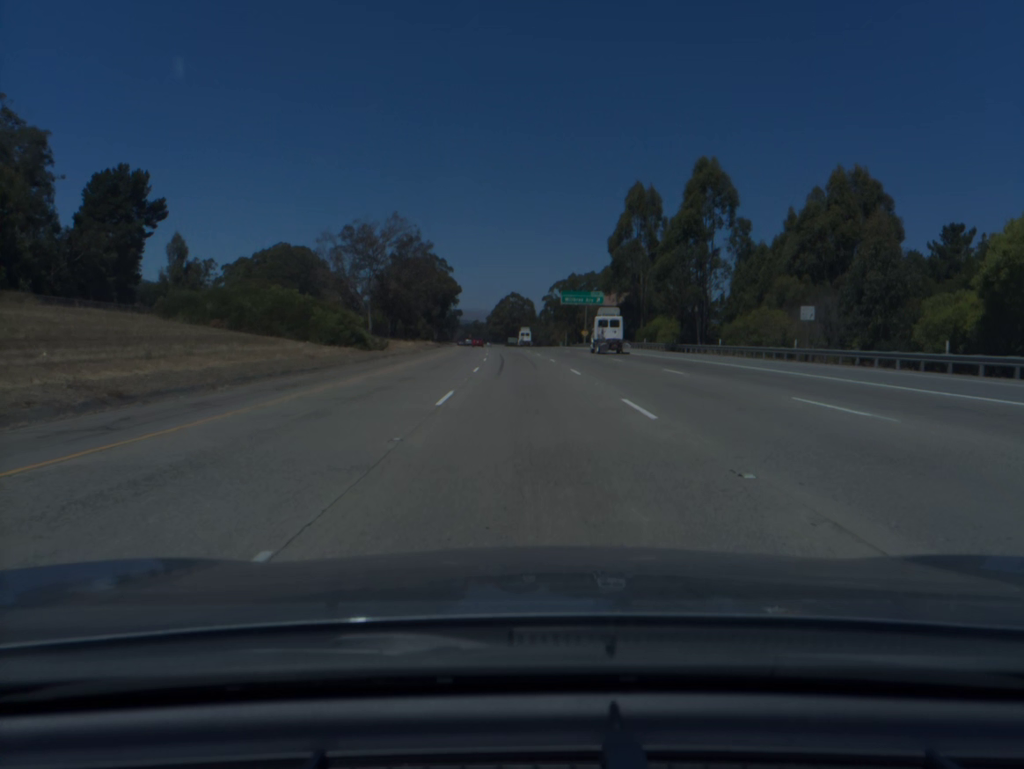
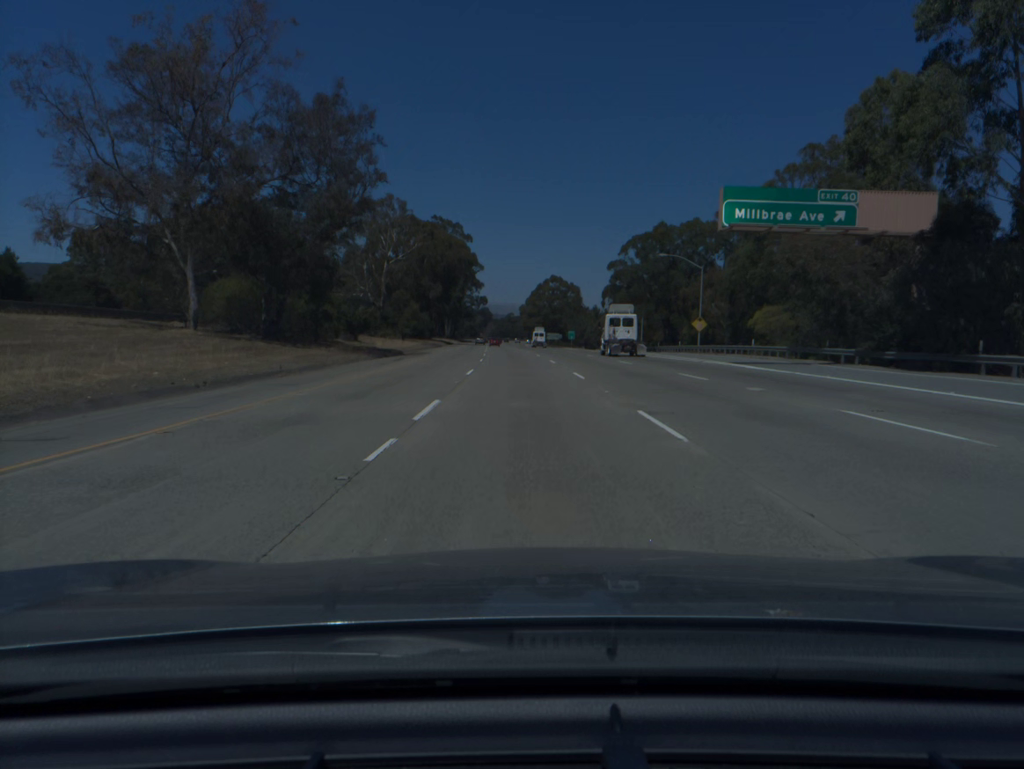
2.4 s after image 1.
(-1.8, +75.6) m; -3°
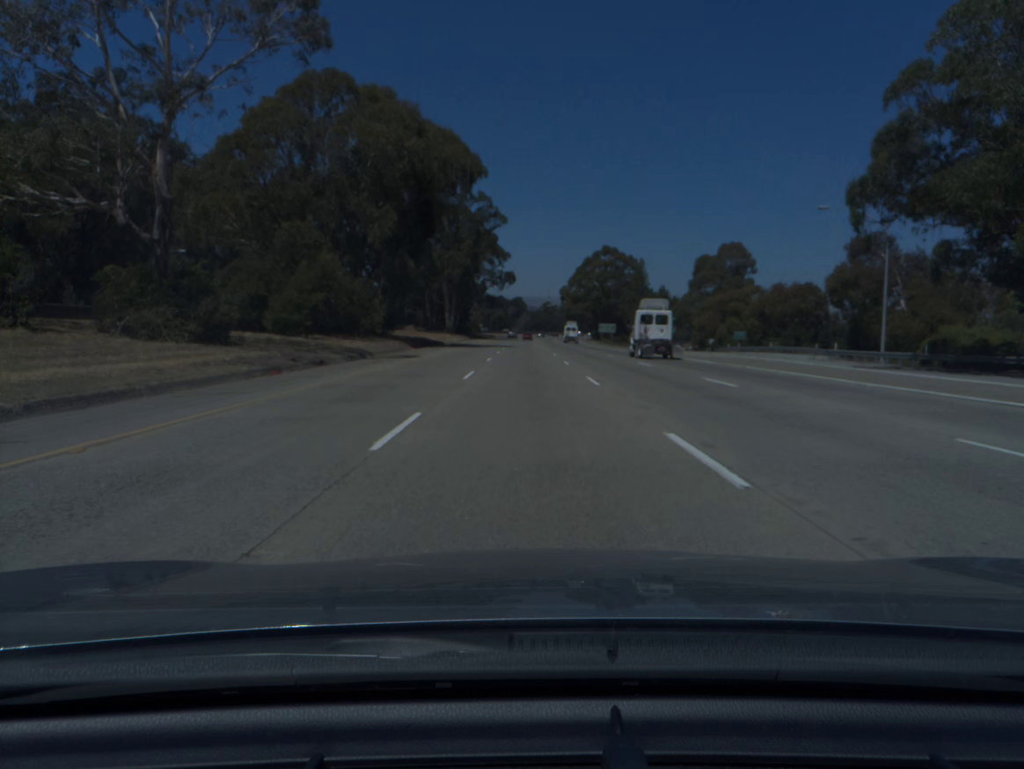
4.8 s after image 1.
(-1.8, +76.0) m; -3°
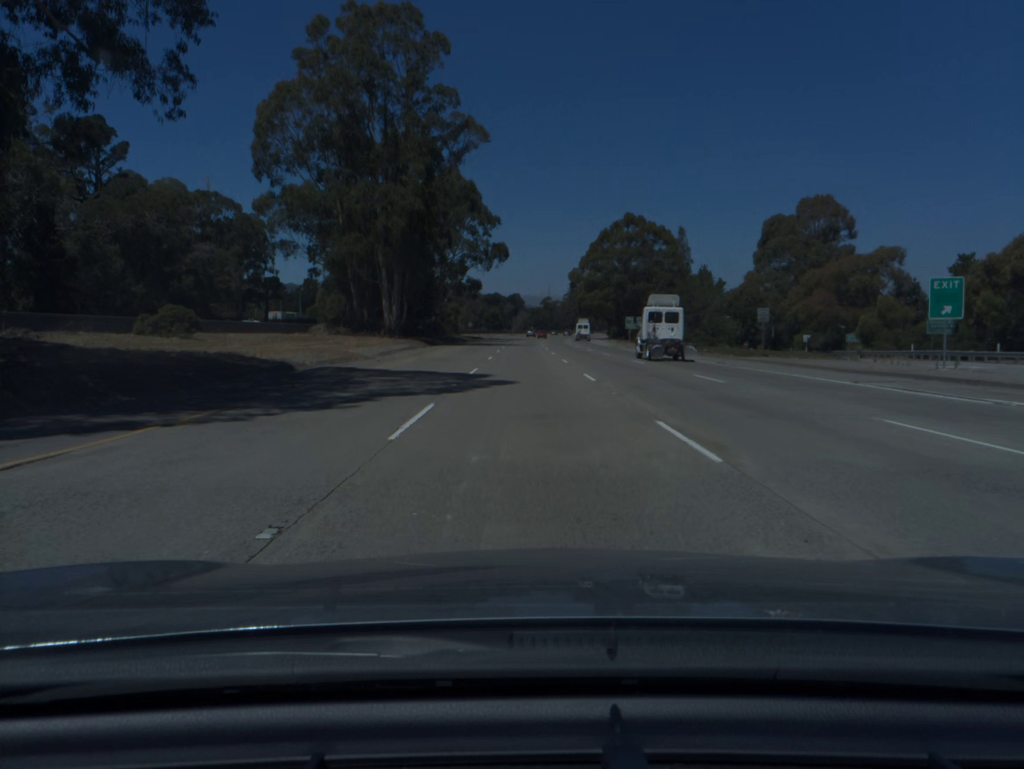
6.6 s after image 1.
(-0.1, +56.9) m; 0°
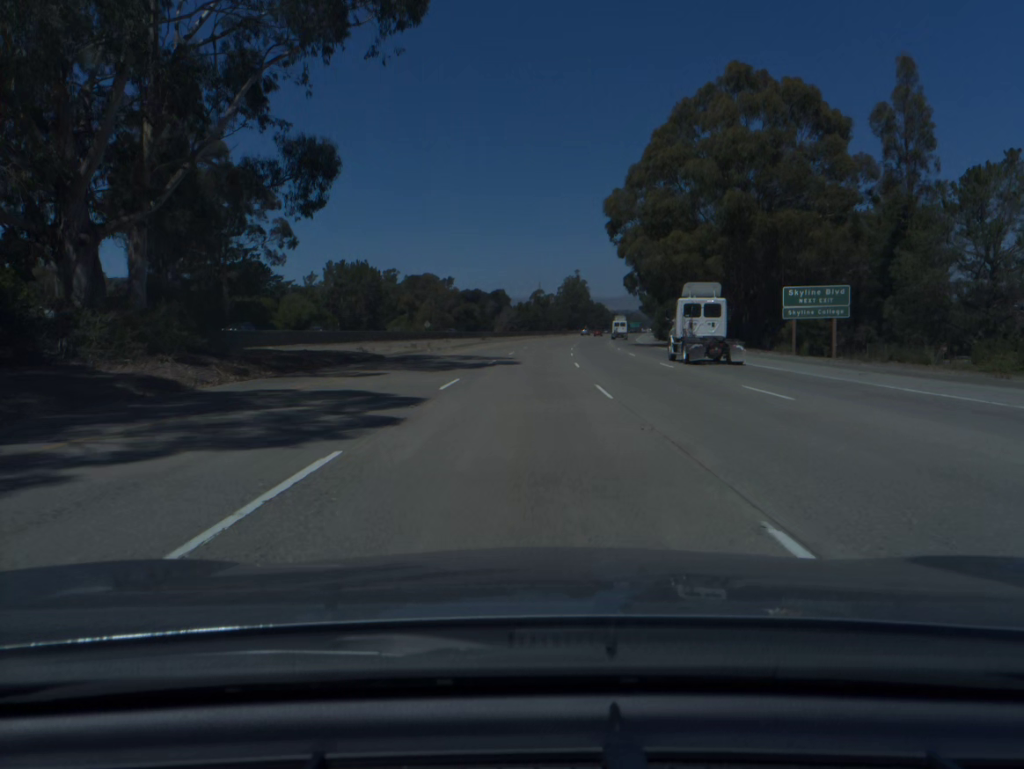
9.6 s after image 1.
(+0.4, +94.4) m; +1°
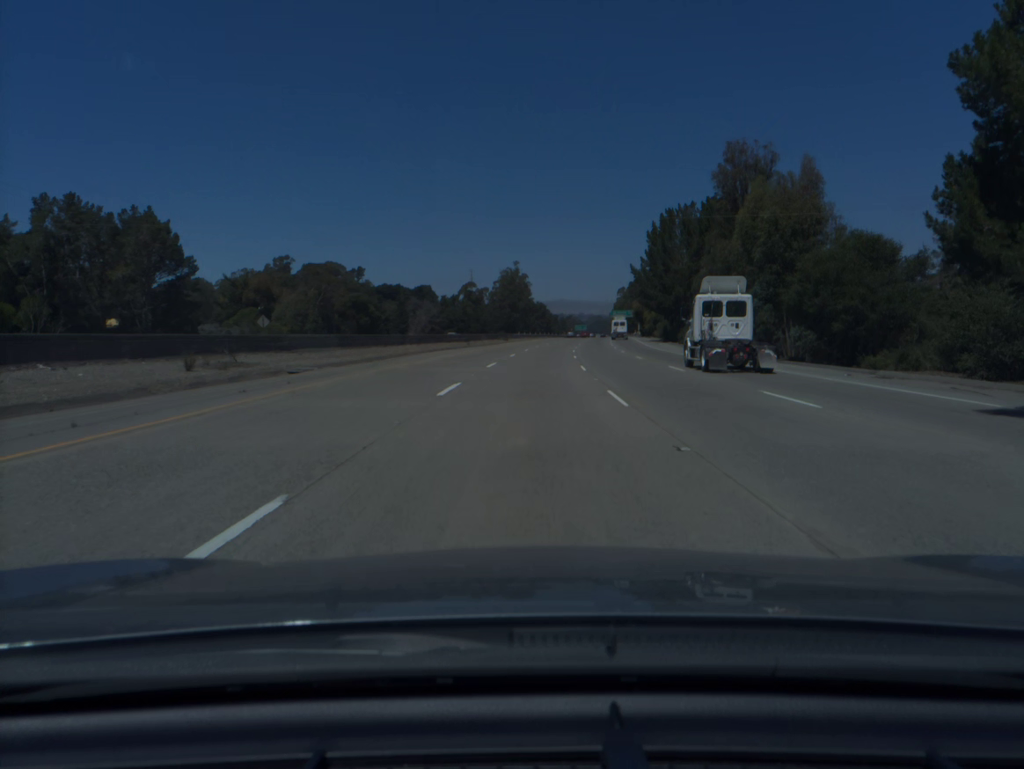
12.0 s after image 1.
(+2.7, +75.1) m; +4°
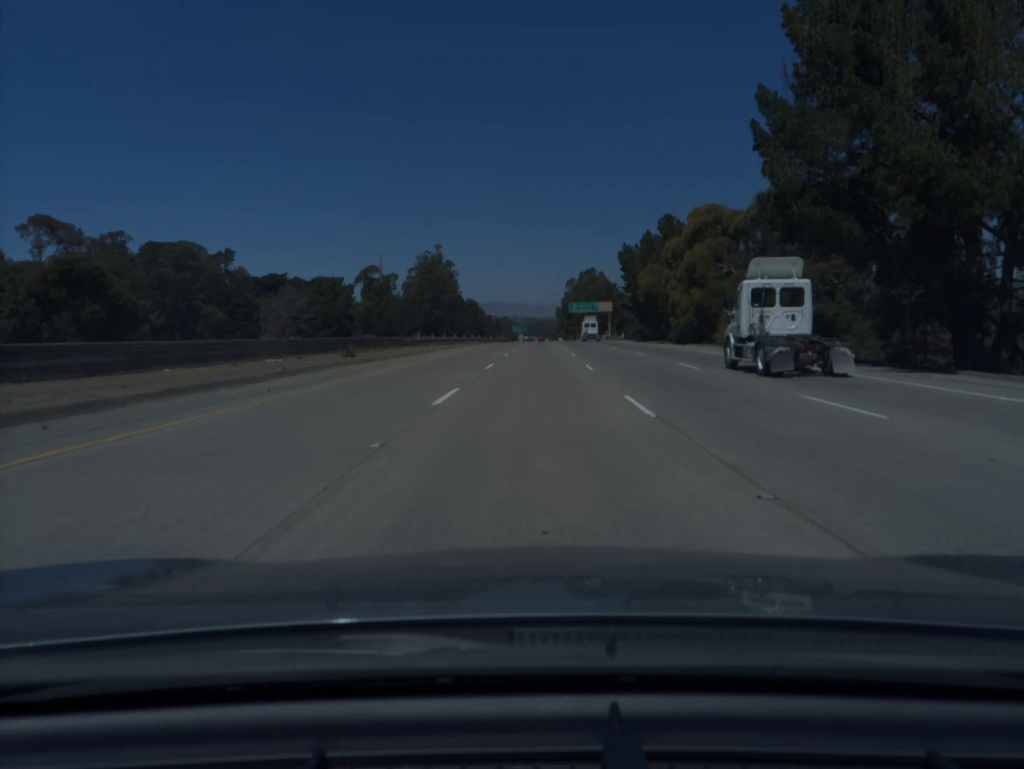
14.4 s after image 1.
(+3.1, +75.3) m; +5°
